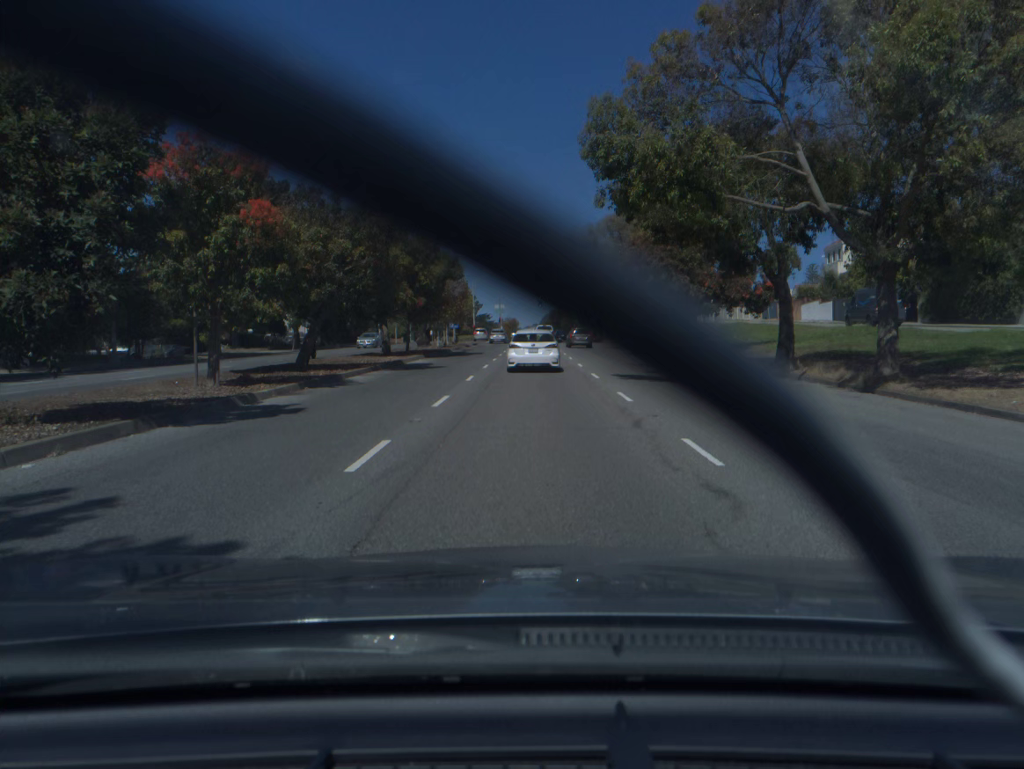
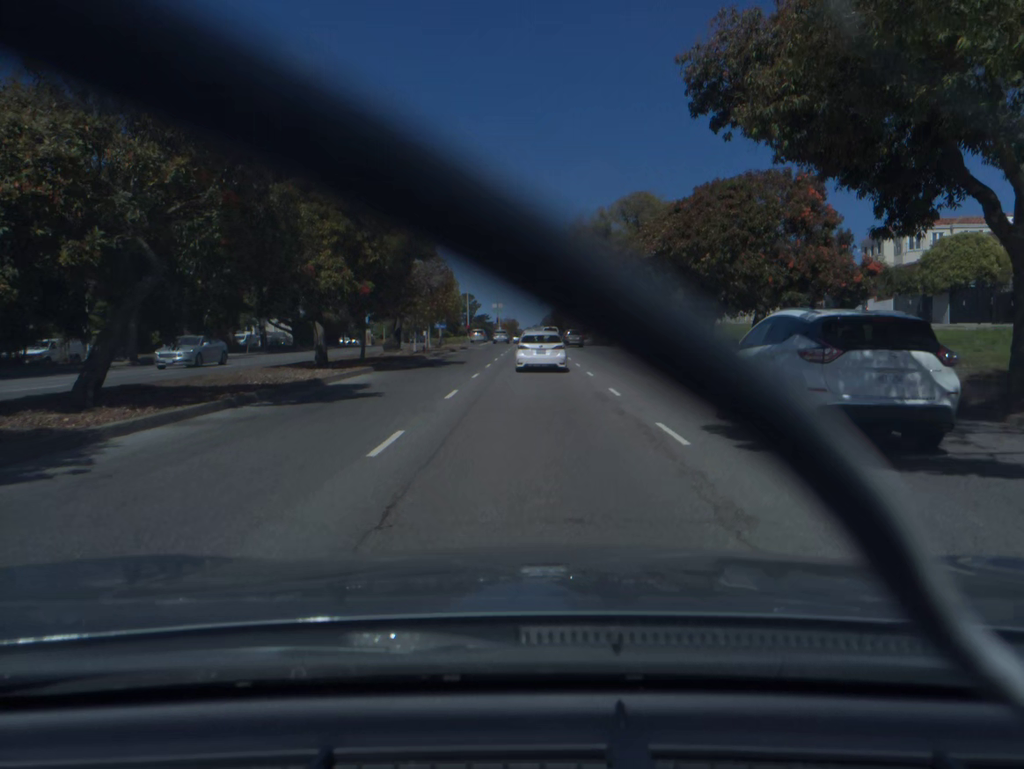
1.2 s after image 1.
(0.0, +12.9) m; 0°
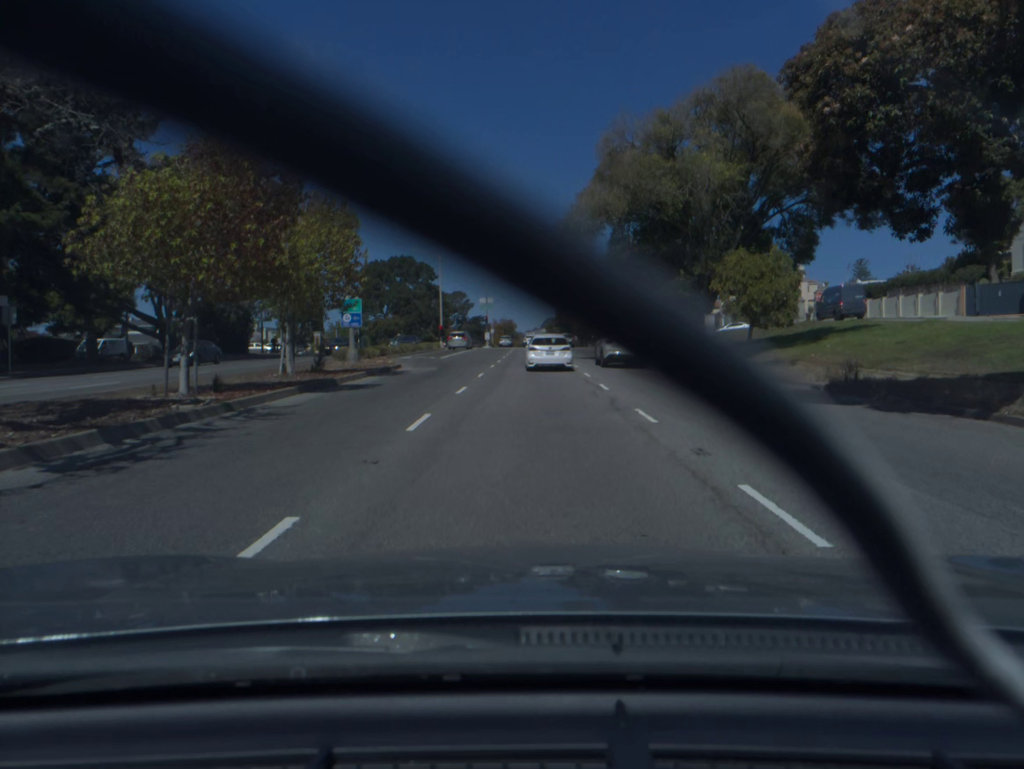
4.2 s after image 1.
(0.0, +33.8) m; 0°
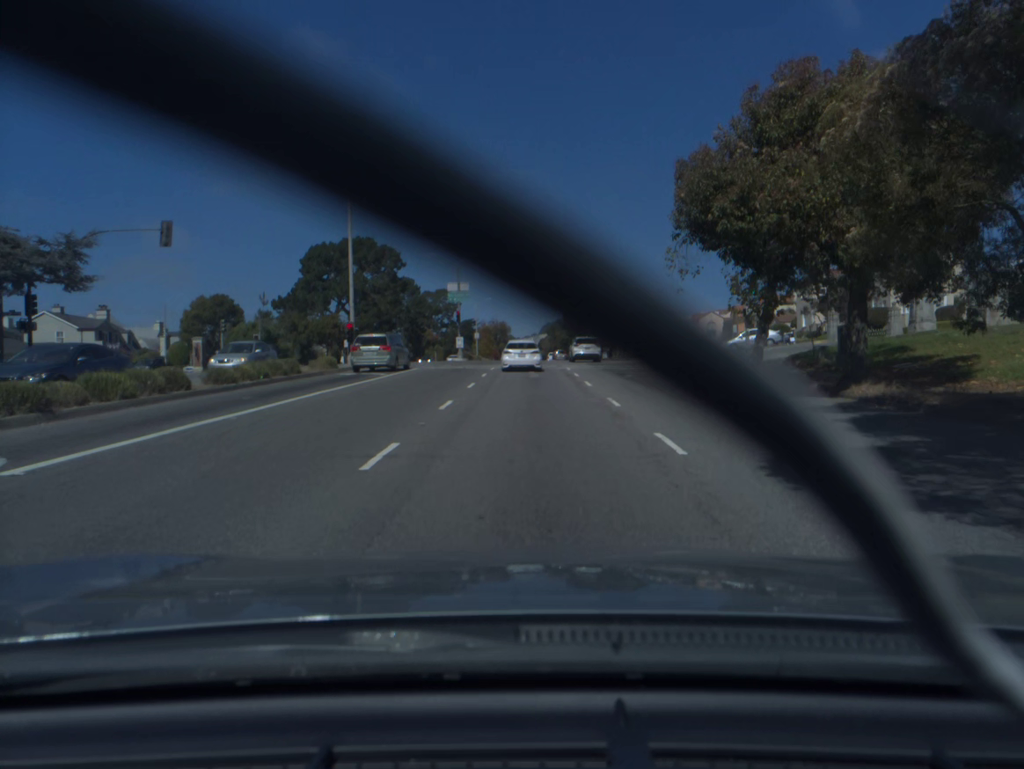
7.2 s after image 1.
(+0.1, +38.6) m; 0°
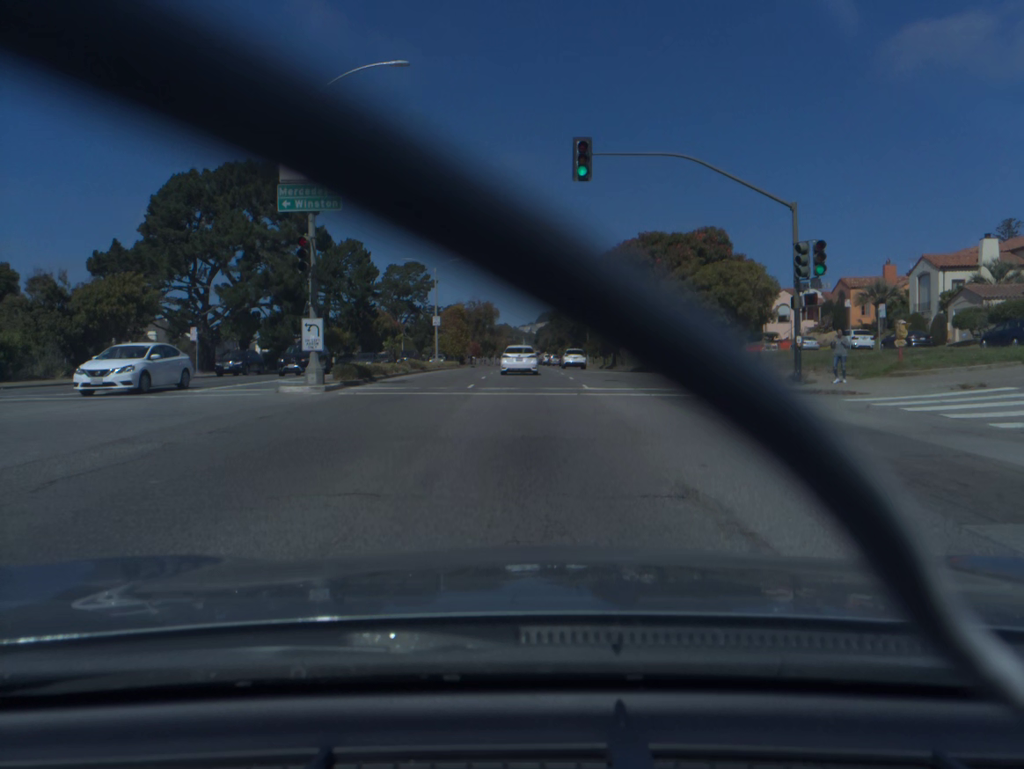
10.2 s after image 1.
(-0.1, +45.4) m; 0°
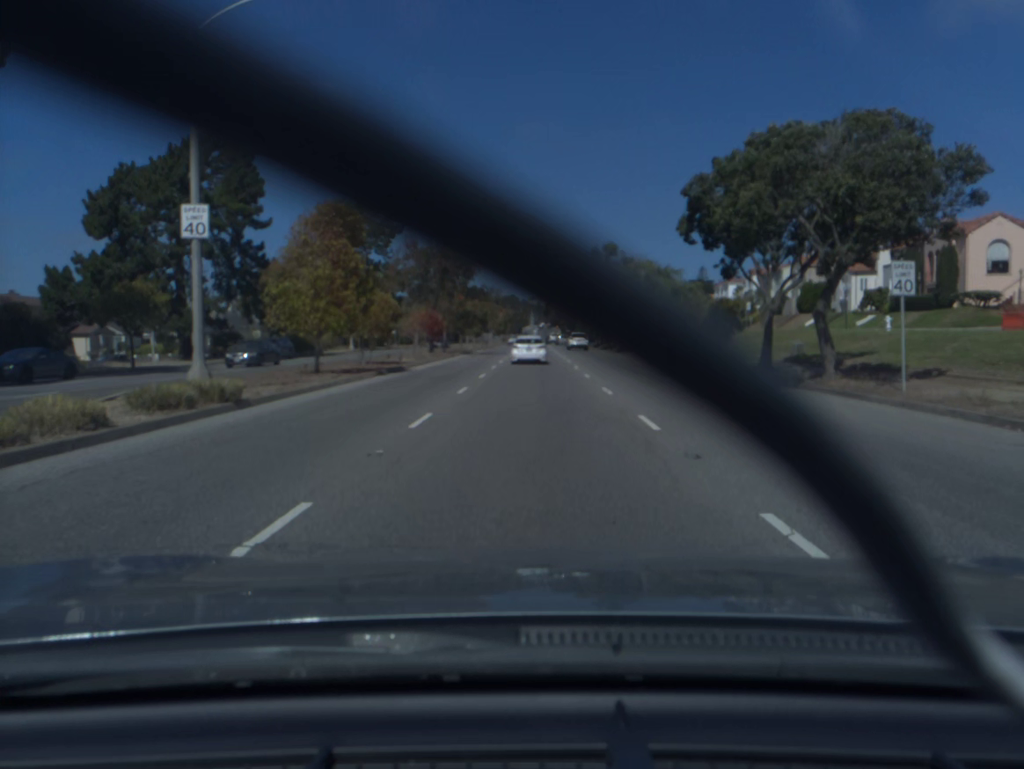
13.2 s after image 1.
(-0.1, +48.5) m; -1°
